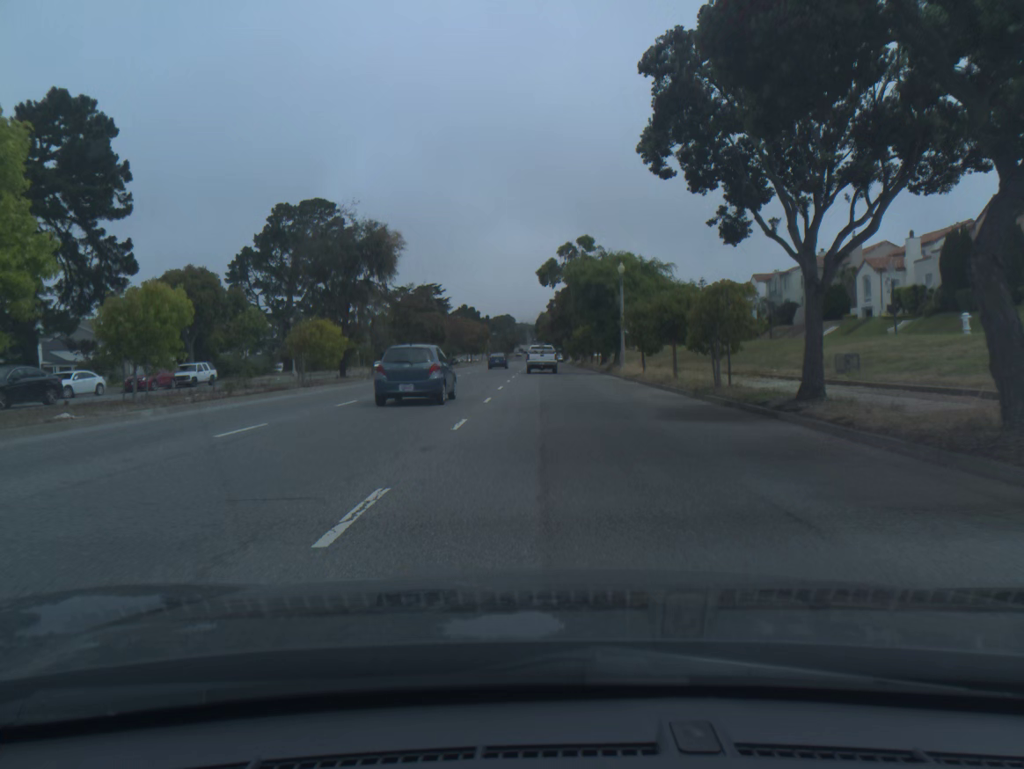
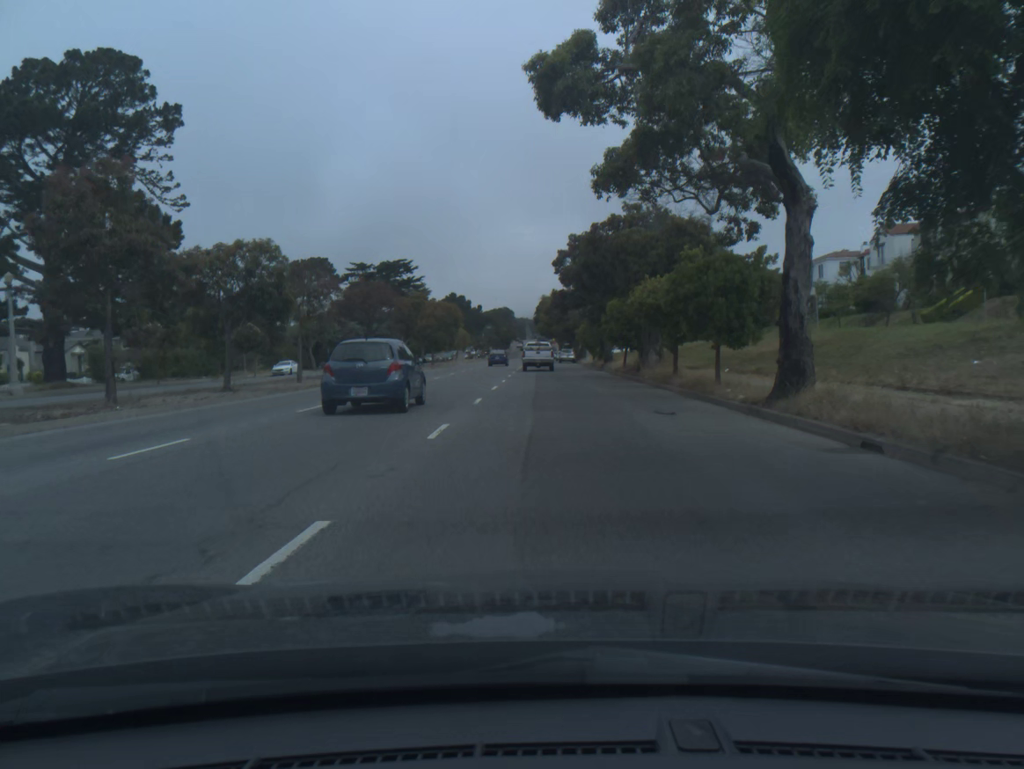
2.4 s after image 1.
(0.0, +46.2) m; 0°
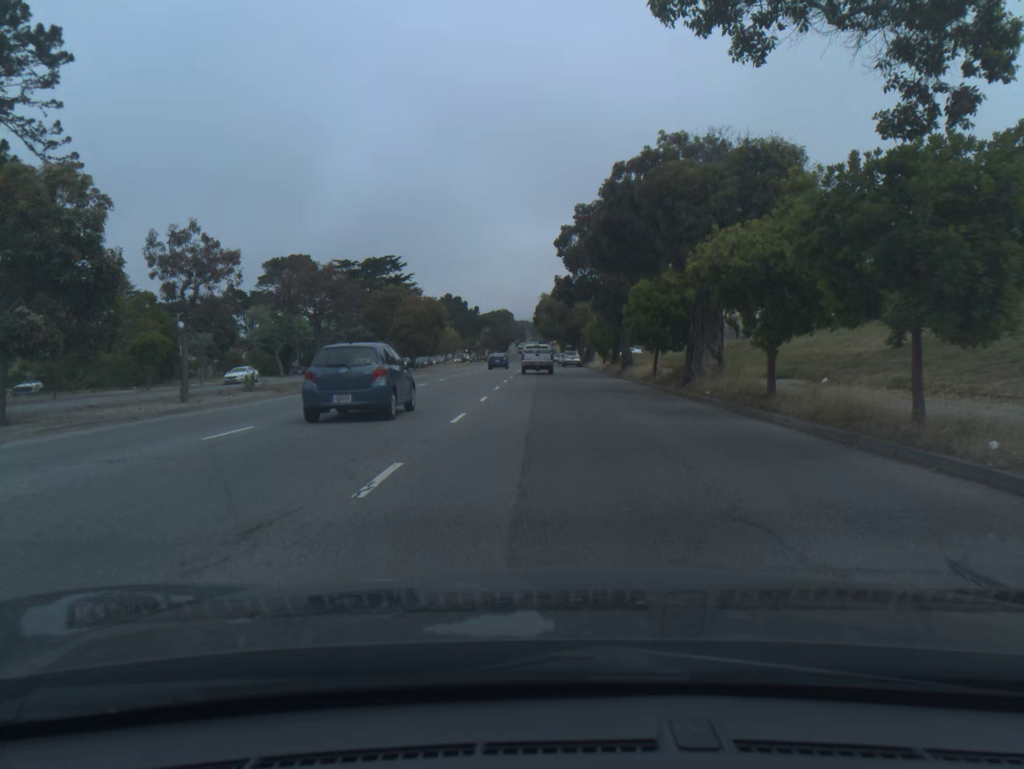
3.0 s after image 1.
(0.0, +11.7) m; 0°
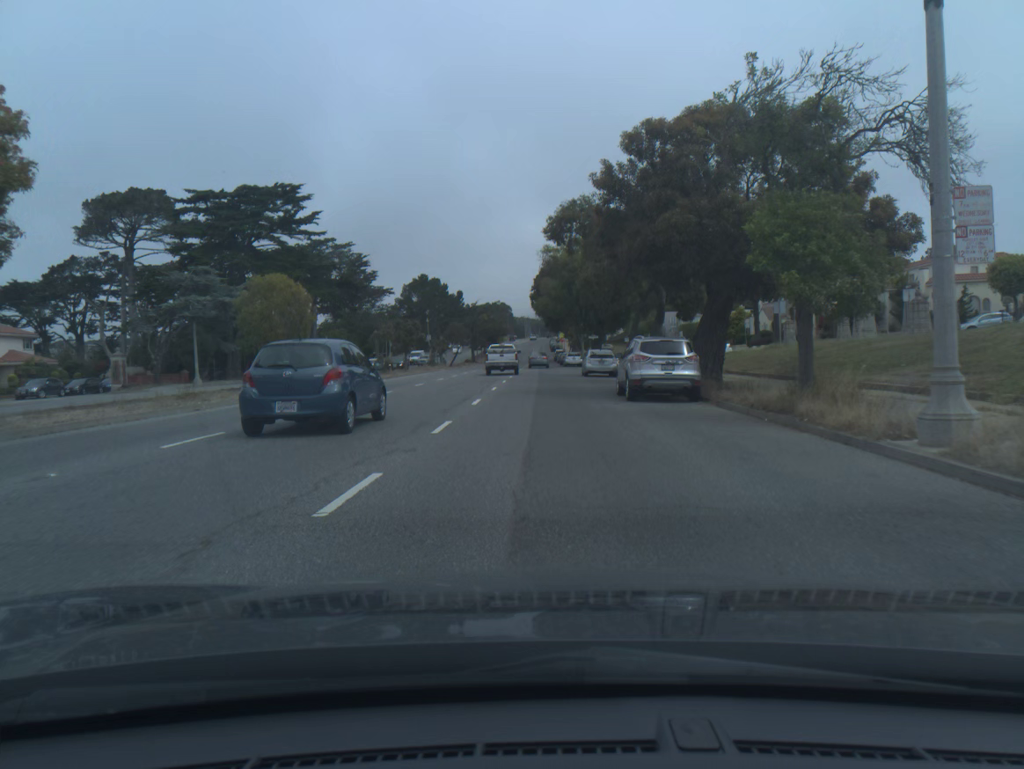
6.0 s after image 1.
(-0.1, +59.0) m; 0°
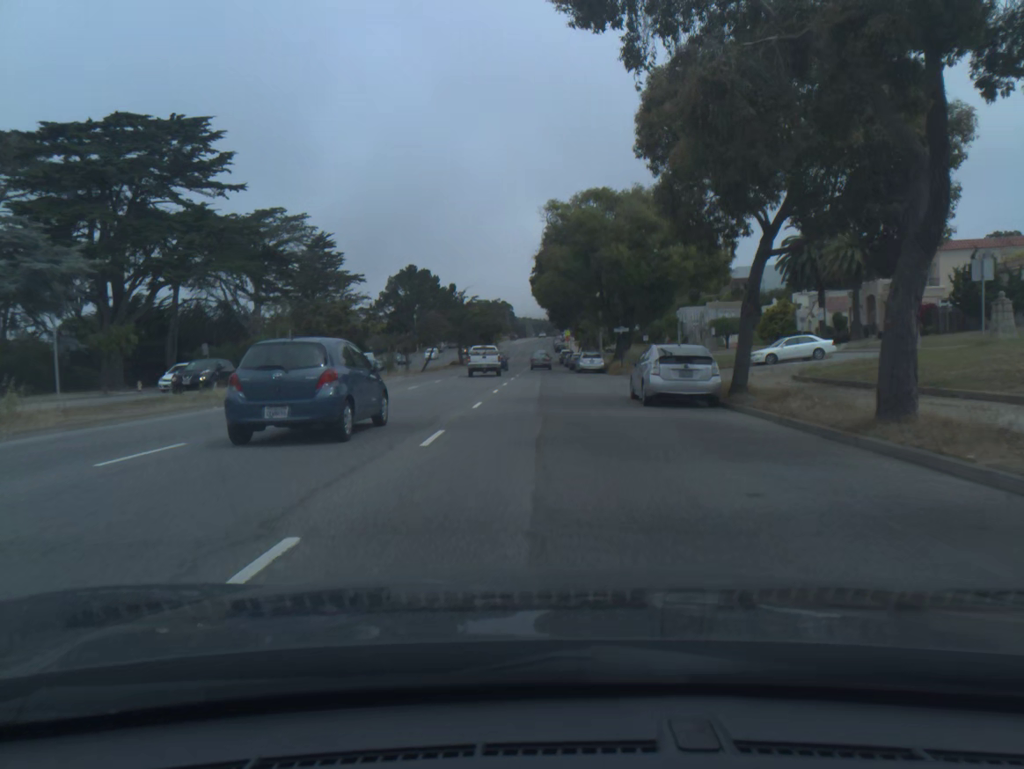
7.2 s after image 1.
(0.0, +23.8) m; 0°
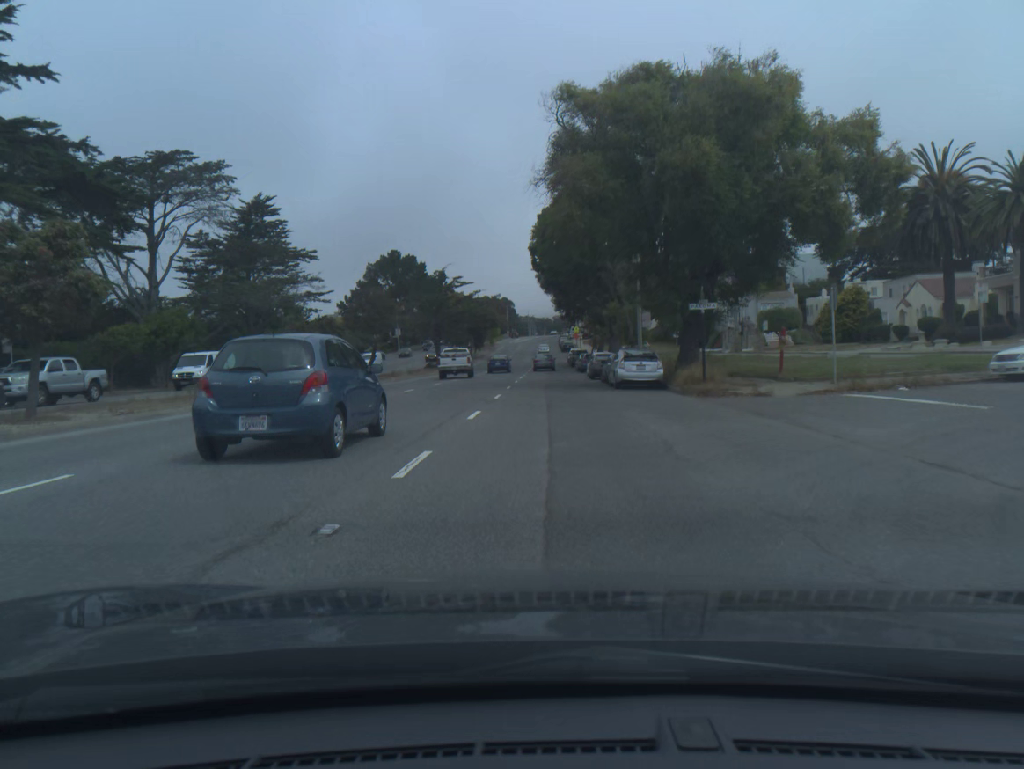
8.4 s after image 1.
(-0.1, +24.0) m; 0°
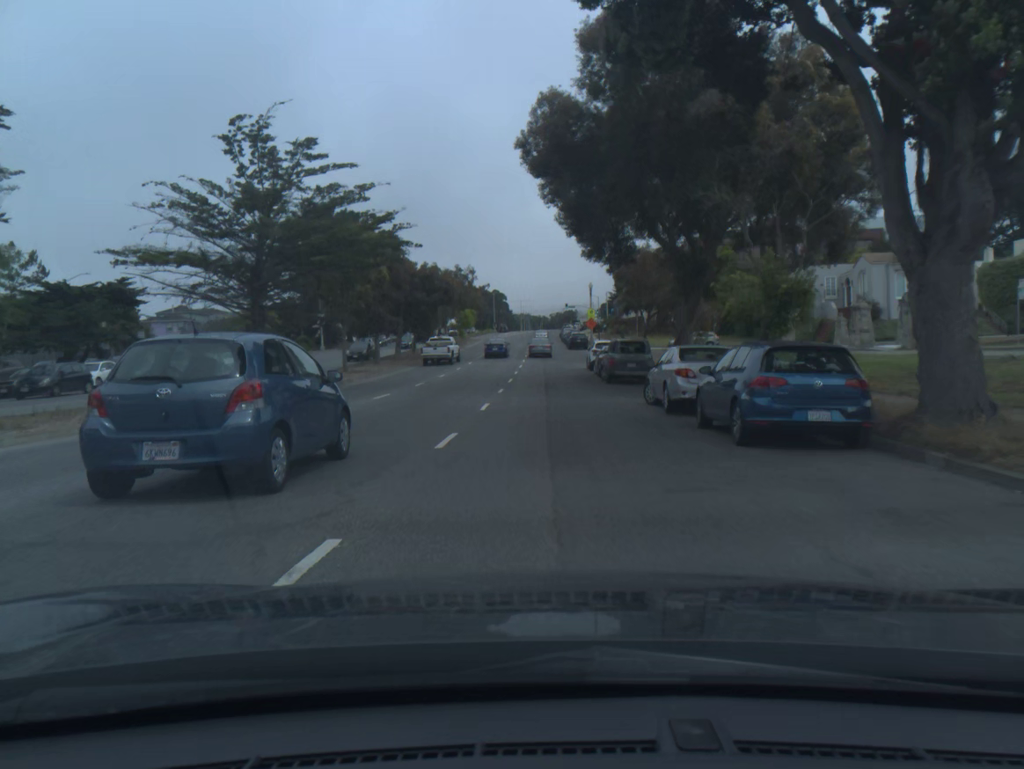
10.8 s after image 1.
(+0.2, +48.2) m; 0°
